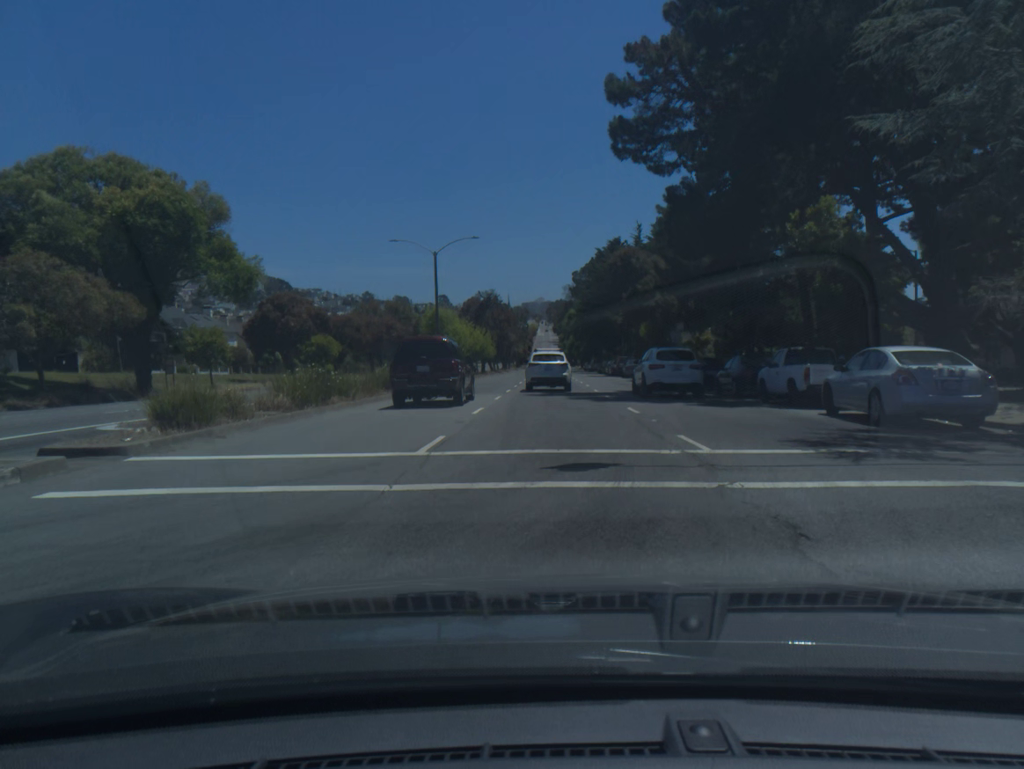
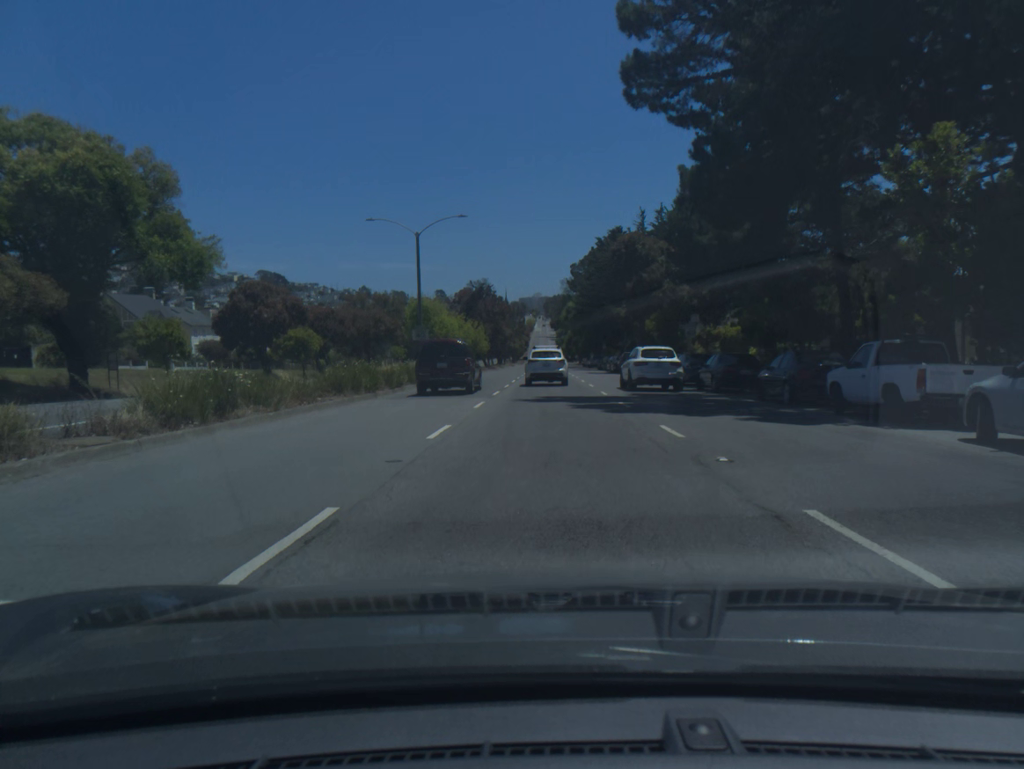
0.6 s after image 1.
(0.0, +6.3) m; 0°
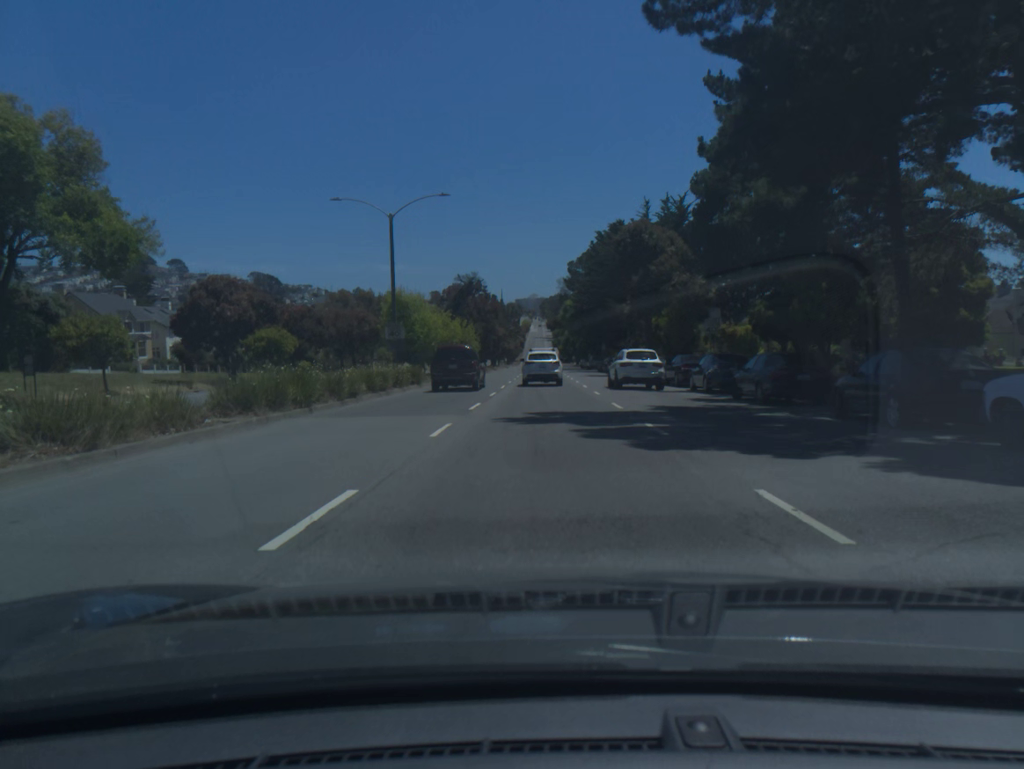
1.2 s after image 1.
(0.0, +6.5) m; 0°
